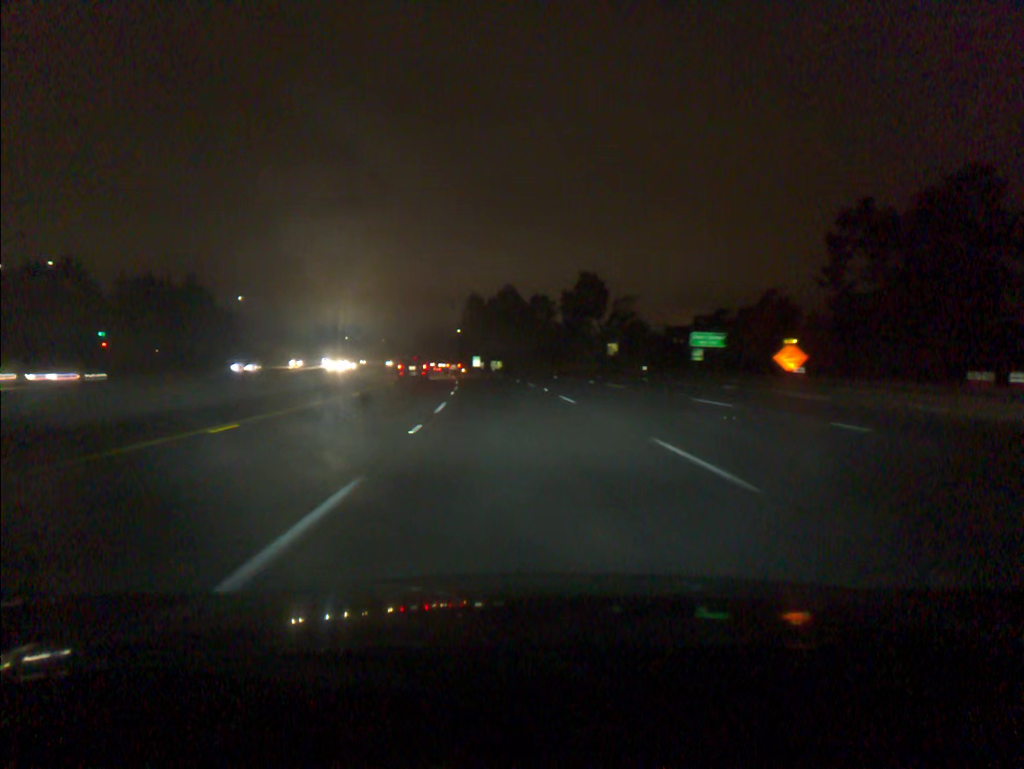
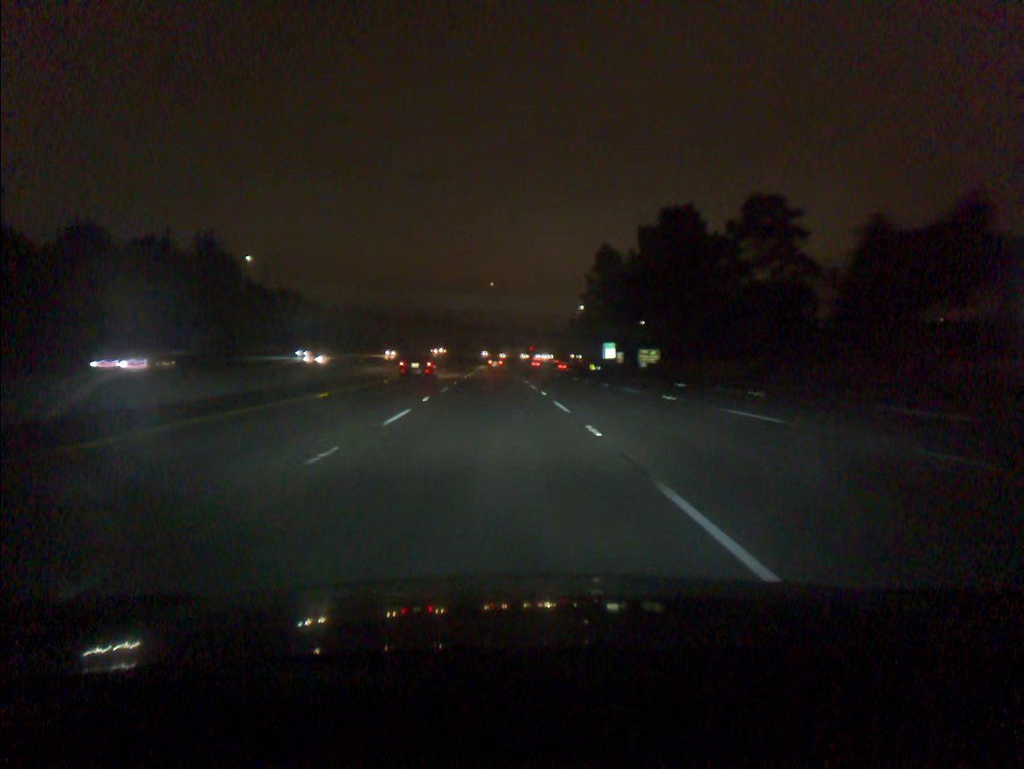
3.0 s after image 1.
(-6.7, +91.5) m; -9°
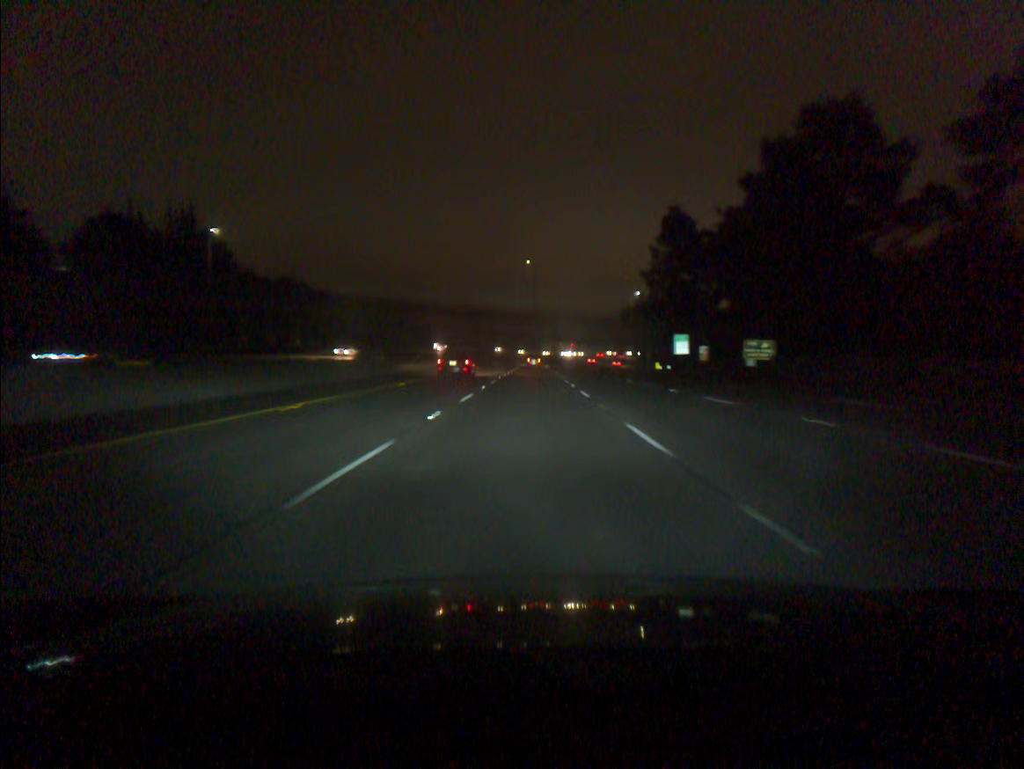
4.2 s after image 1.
(-1.1, +36.9) m; -3°
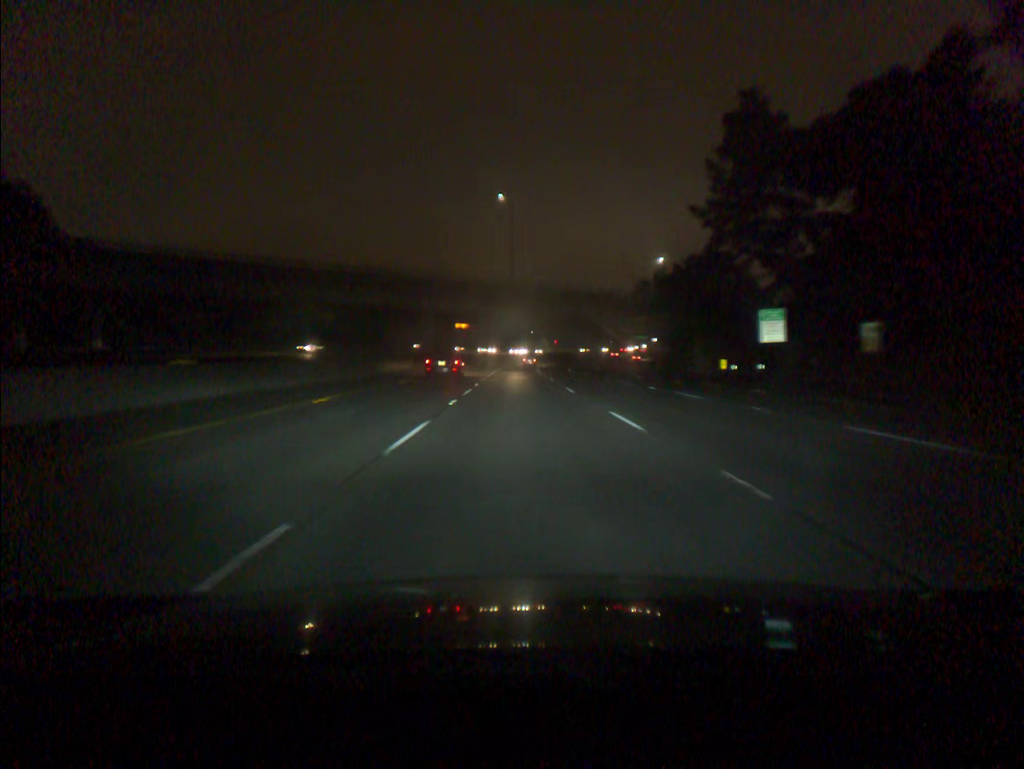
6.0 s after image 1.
(+0.7, +55.3) m; +2°
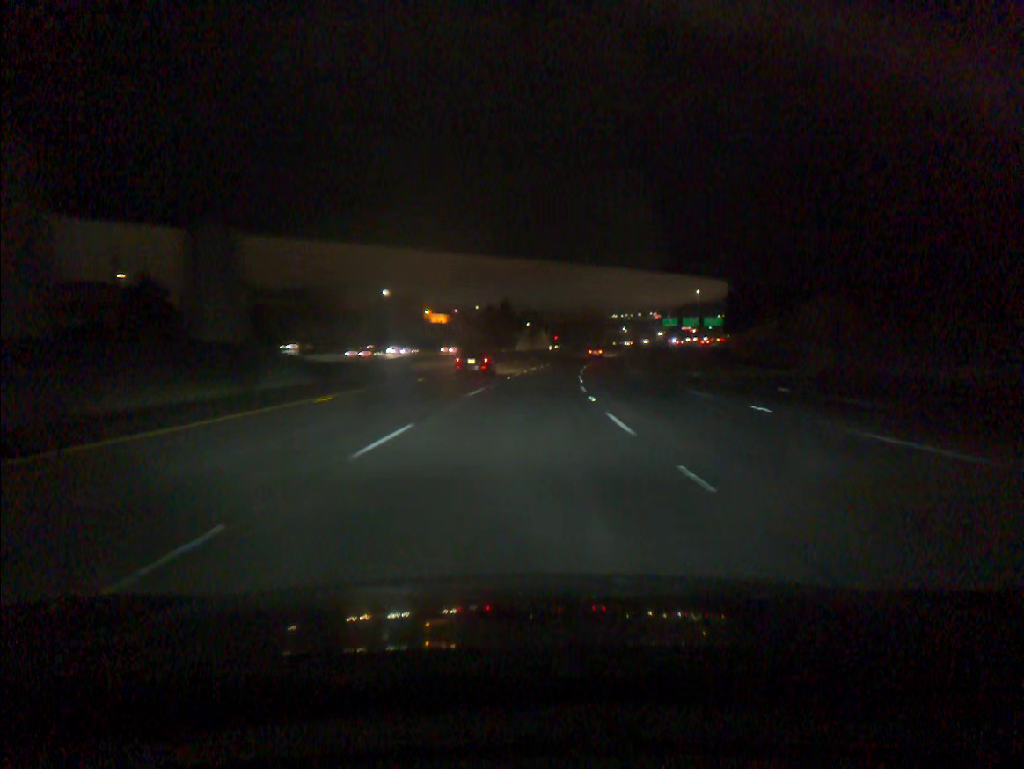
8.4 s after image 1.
(+0.1, +73.4) m; 0°
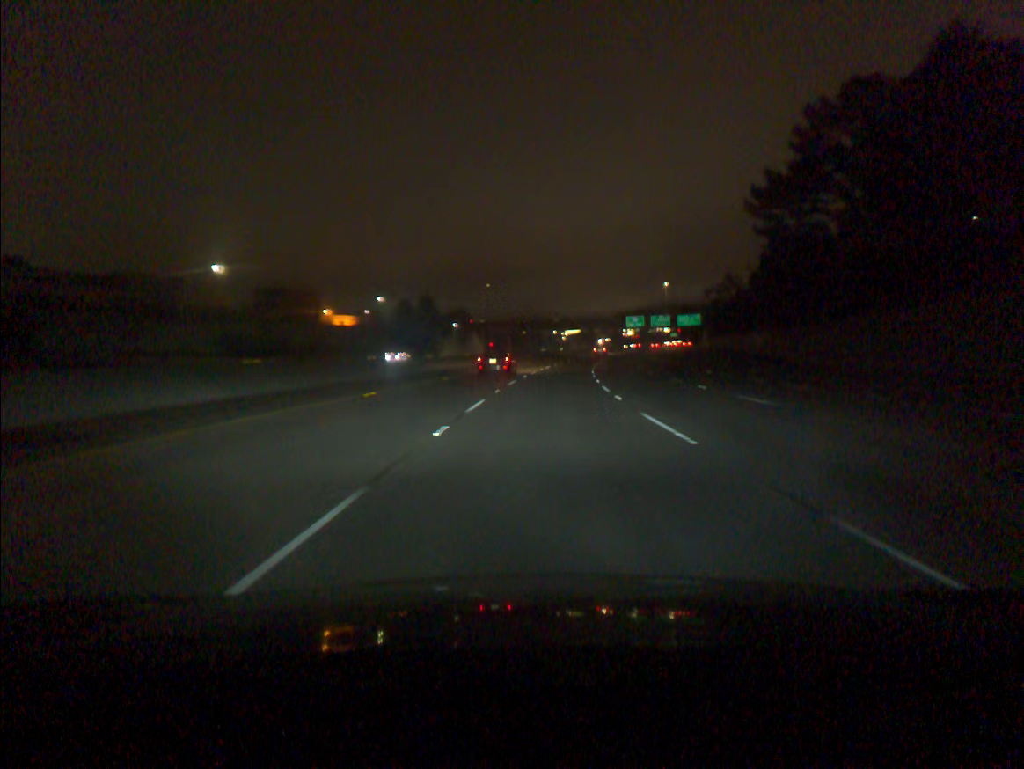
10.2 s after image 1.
(+2.0, +54.8) m; +5°
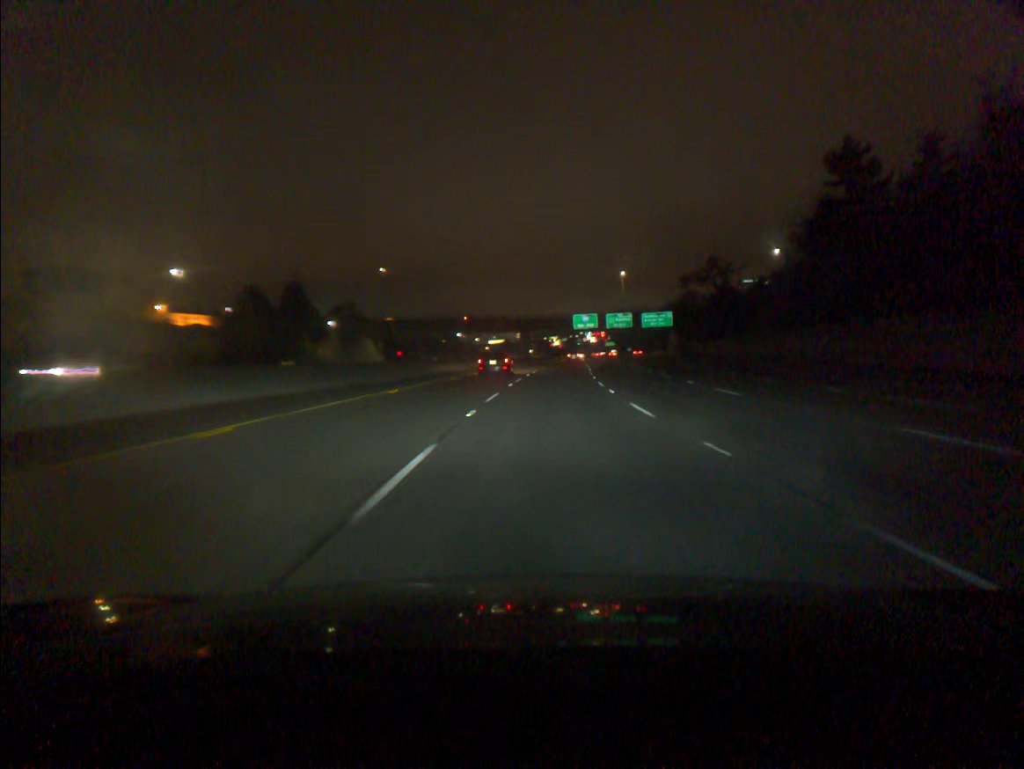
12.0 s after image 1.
(+2.7, +54.6) m; +6°
